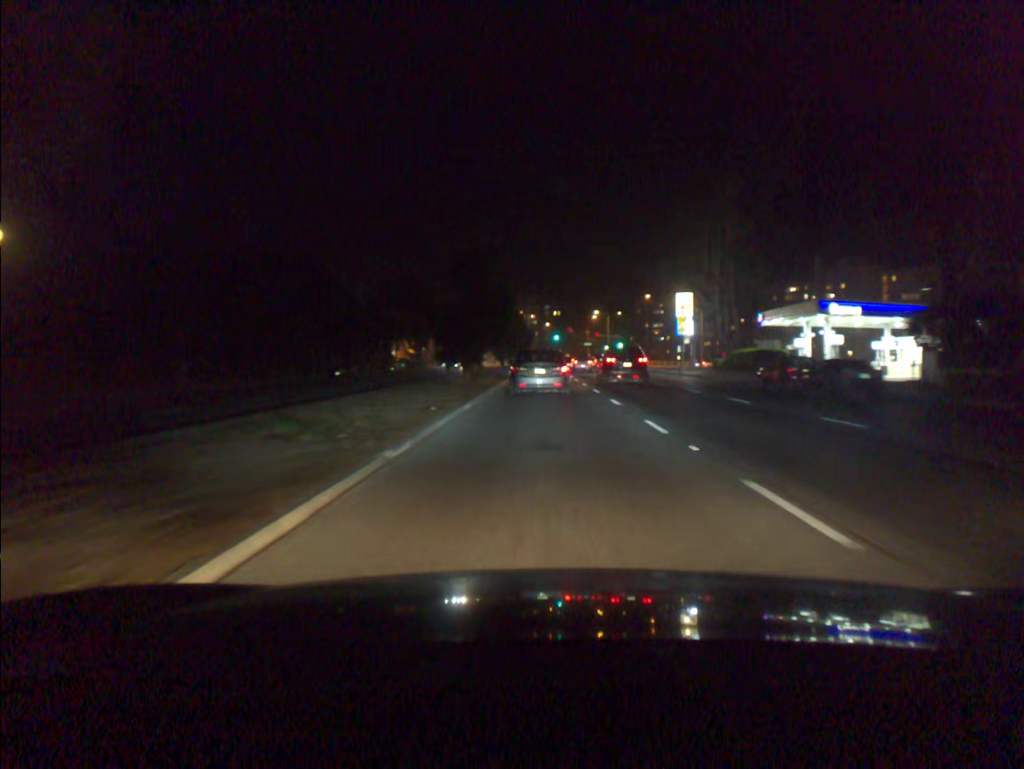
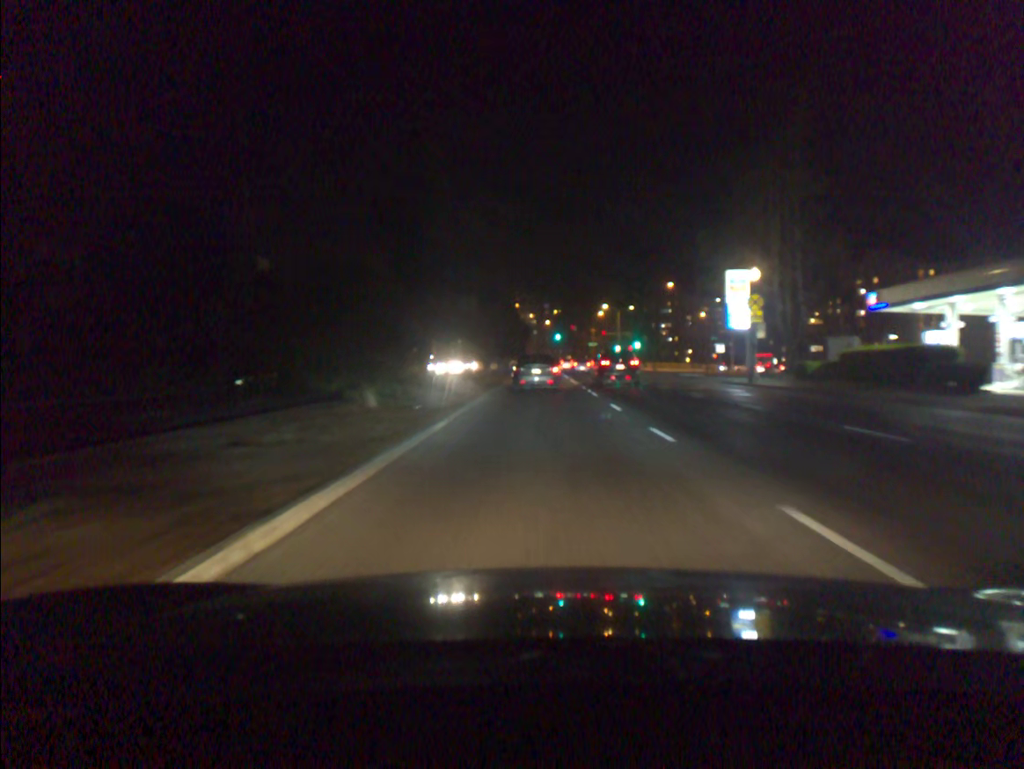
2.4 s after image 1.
(0.0, +23.0) m; 0°
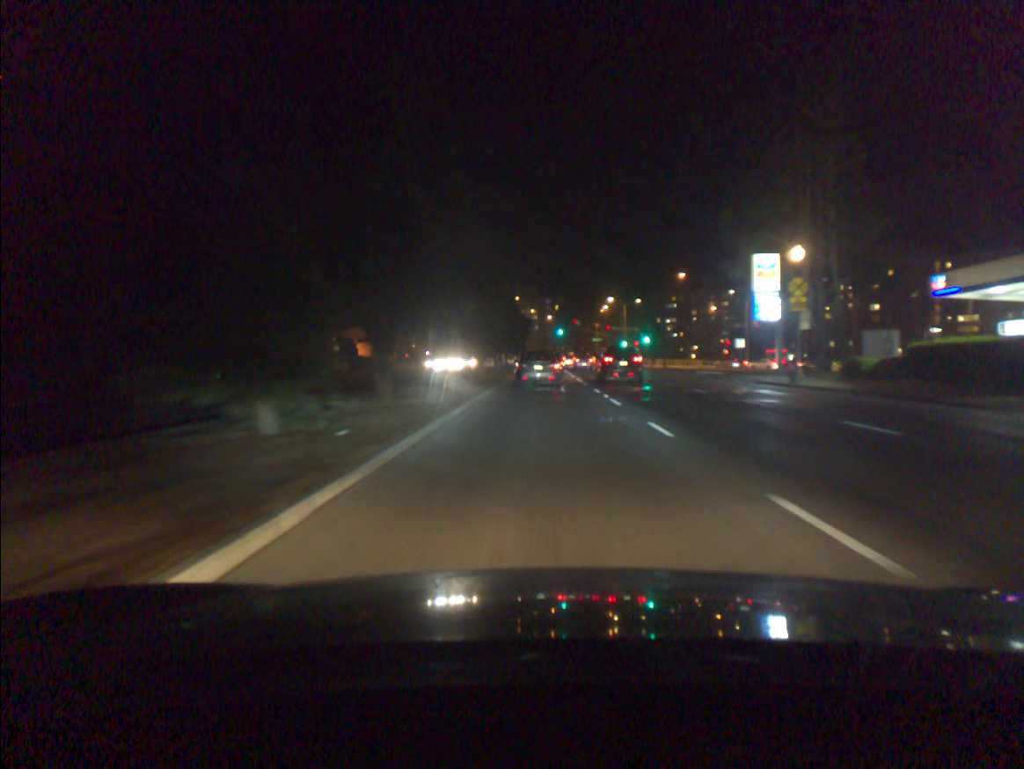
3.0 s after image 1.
(0.0, +7.0) m; 0°
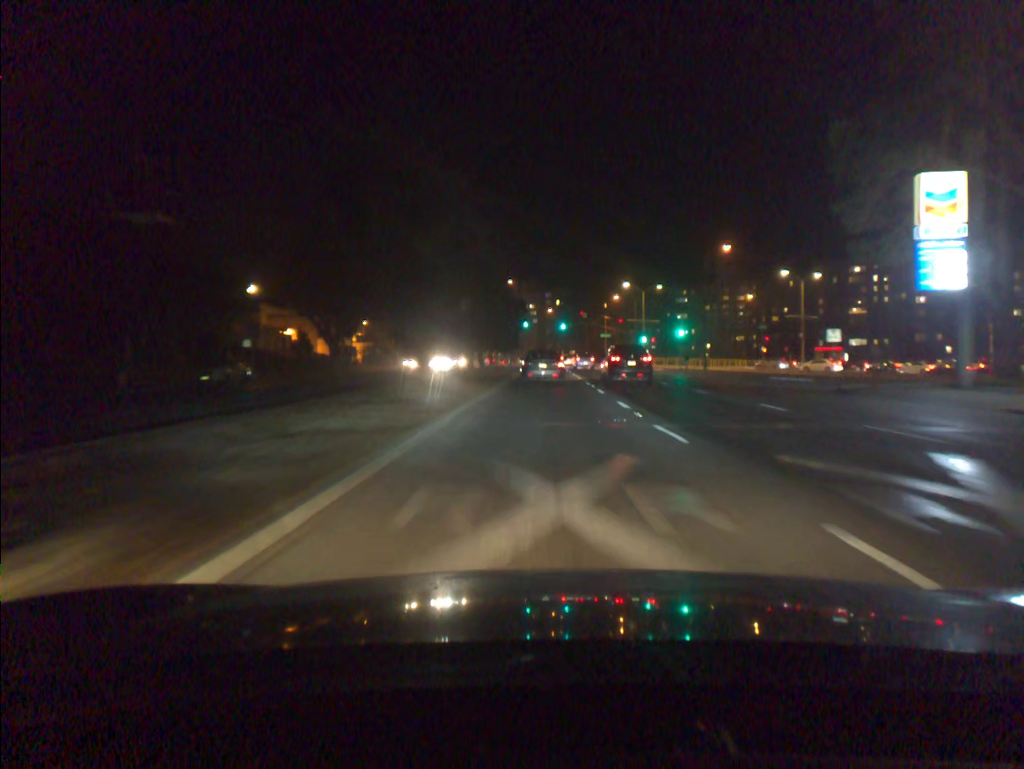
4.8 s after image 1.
(0.0, +23.1) m; 0°
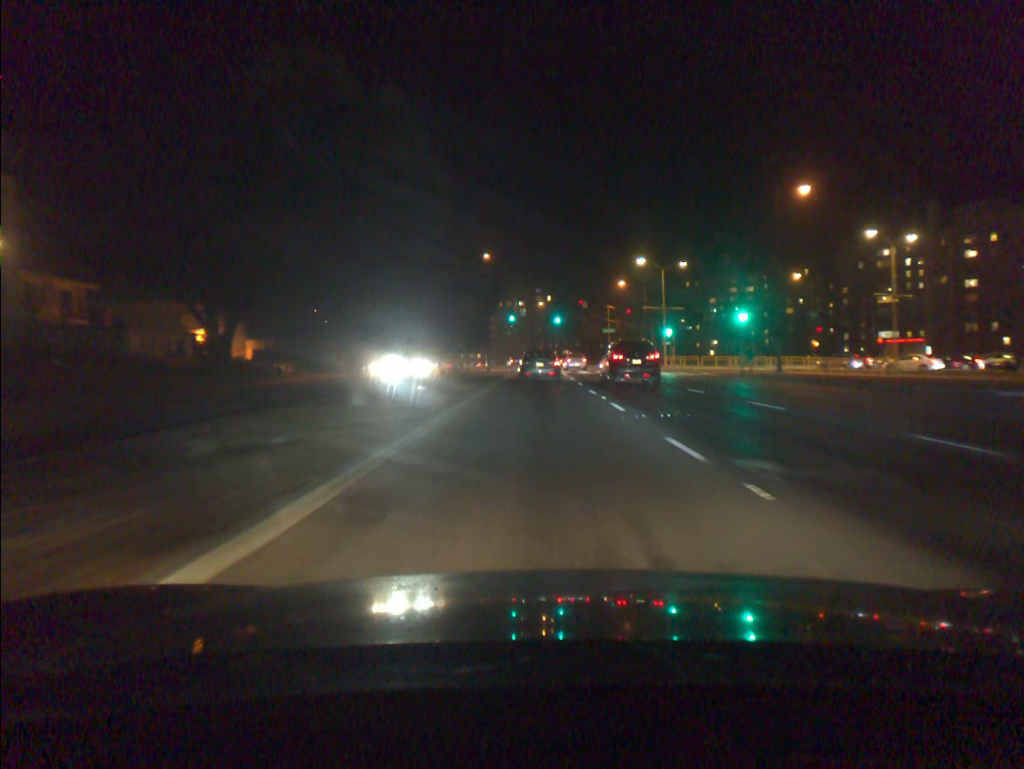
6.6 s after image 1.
(+0.2, +24.5) m; +1°
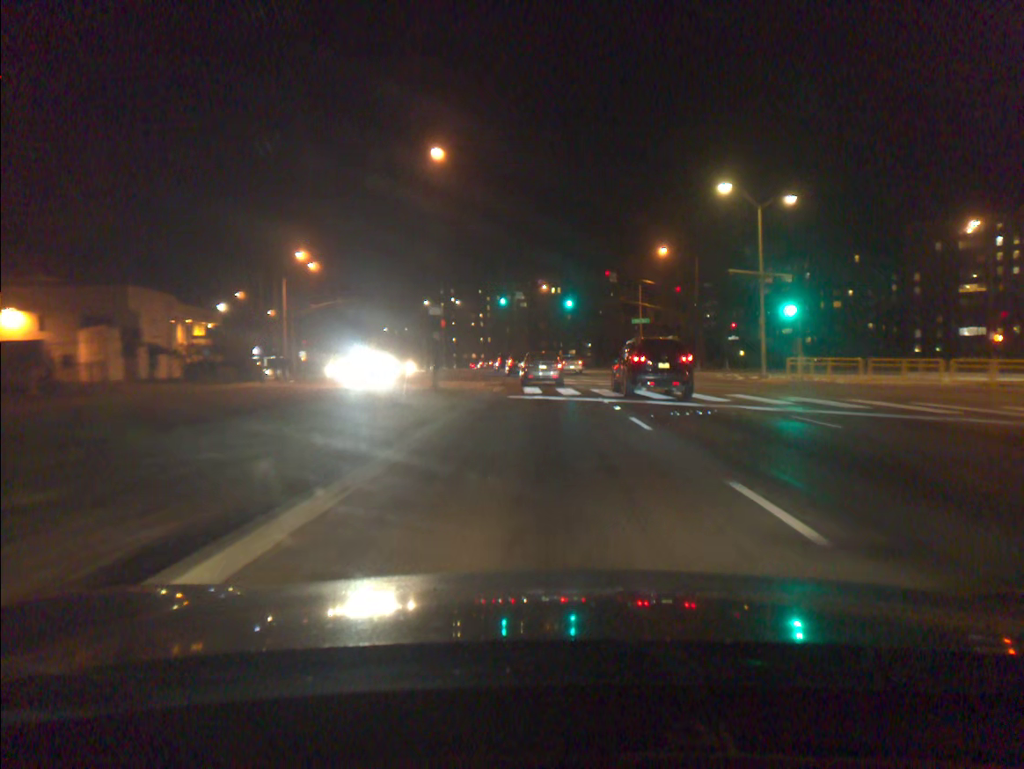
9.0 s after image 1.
(-0.2, +33.8) m; 0°
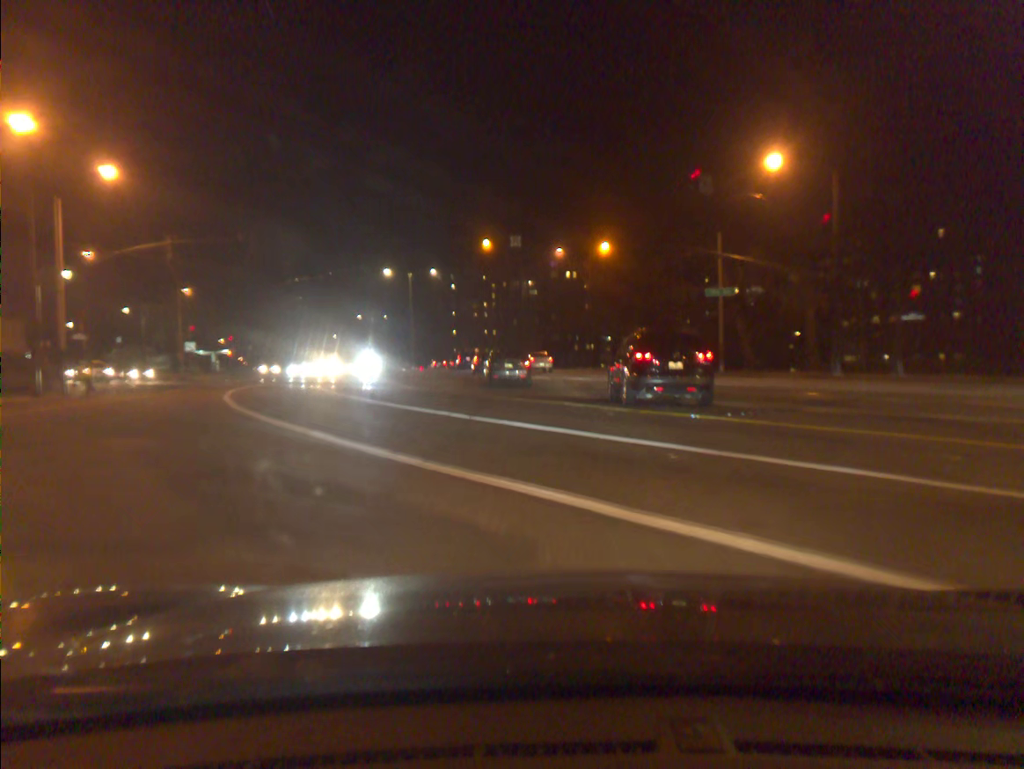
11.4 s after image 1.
(-0.1, +33.4) m; -1°
